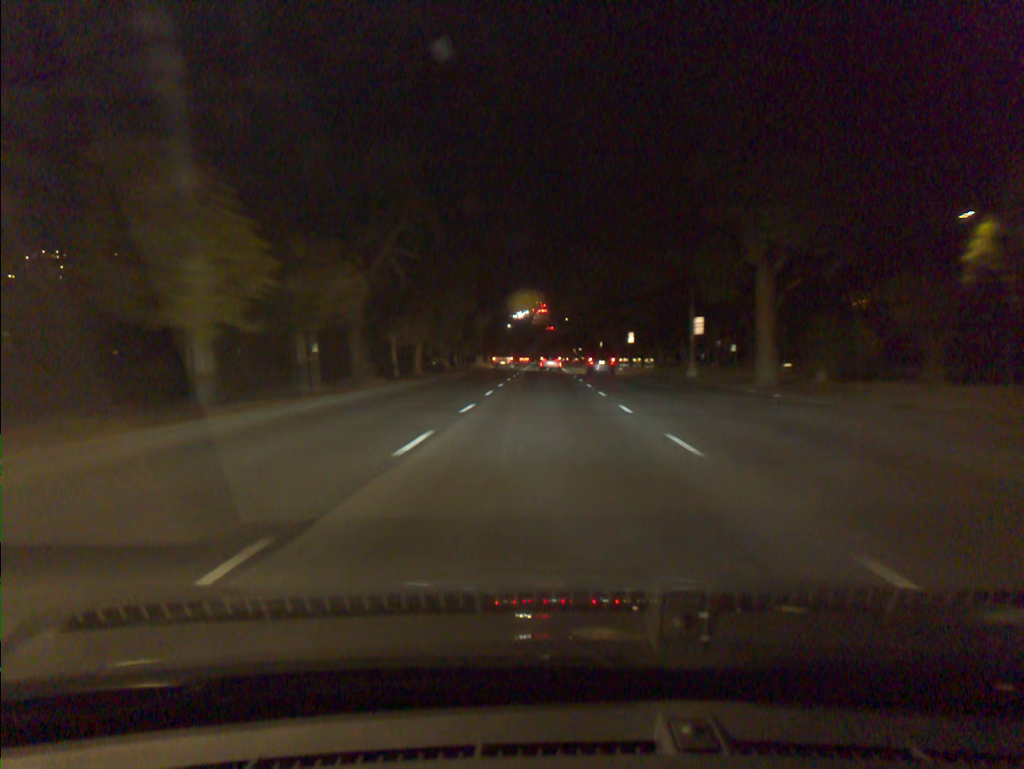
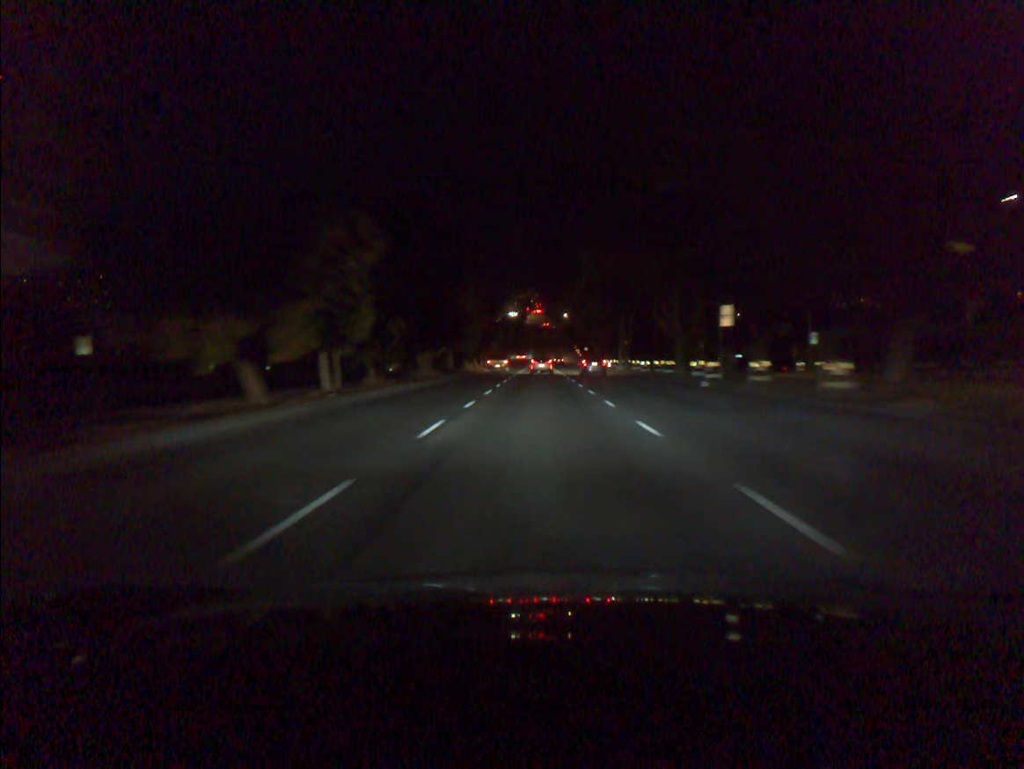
(+0.2, +41.3) m; 0°
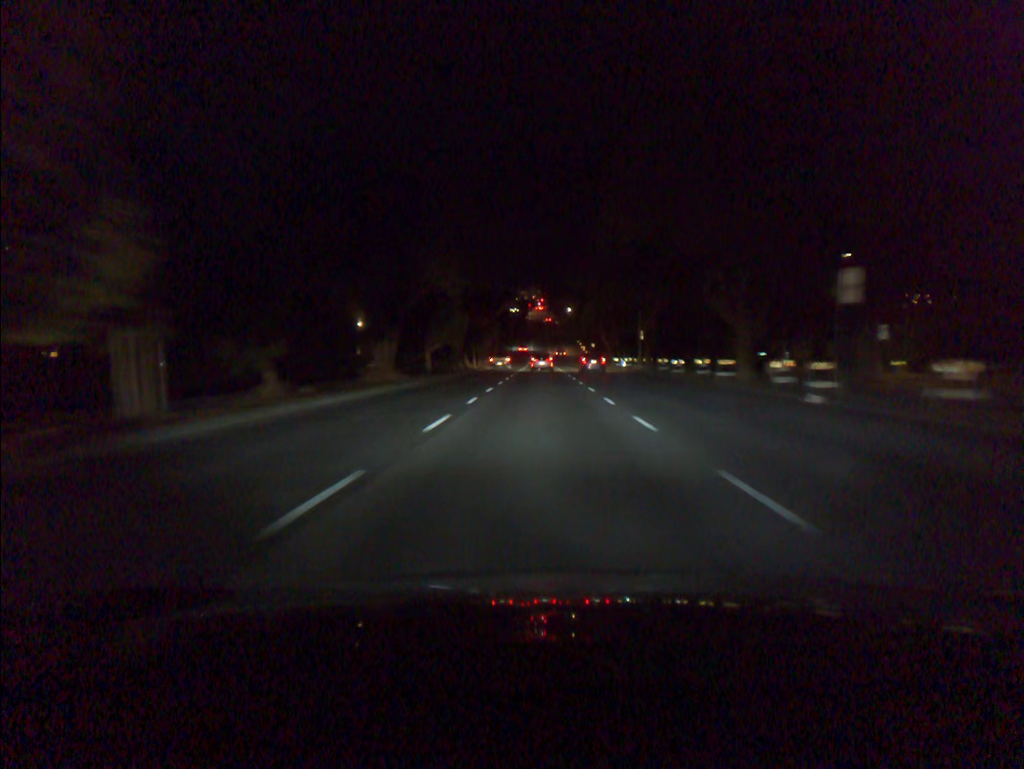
(0.0, +14.1) m; 0°
